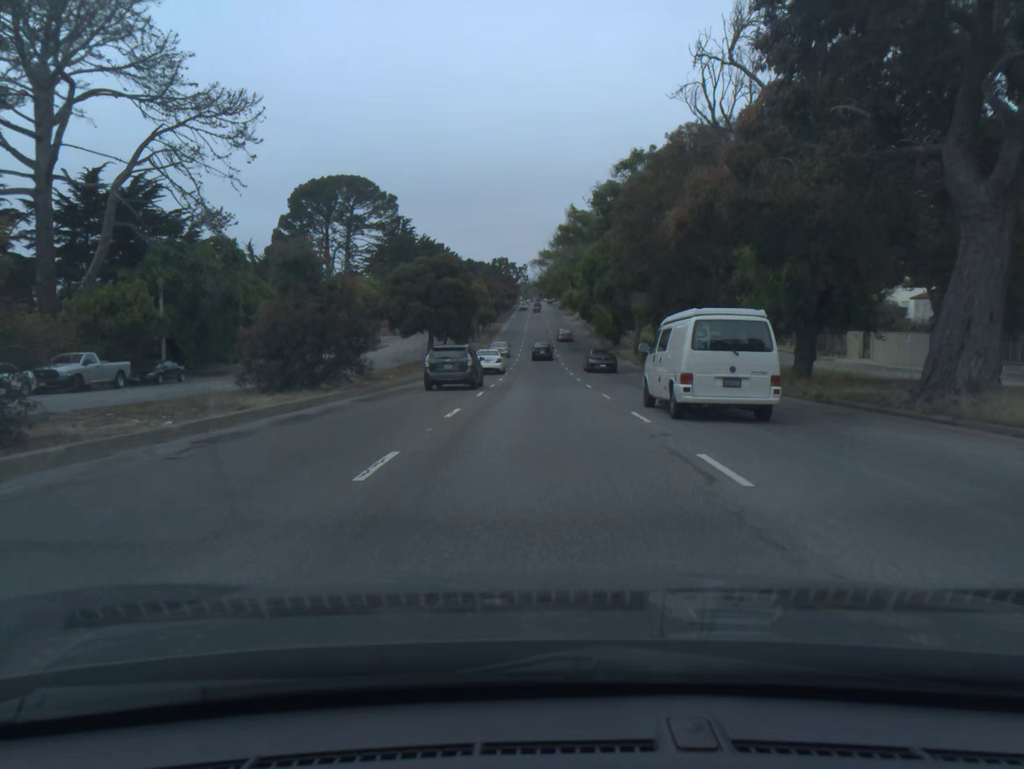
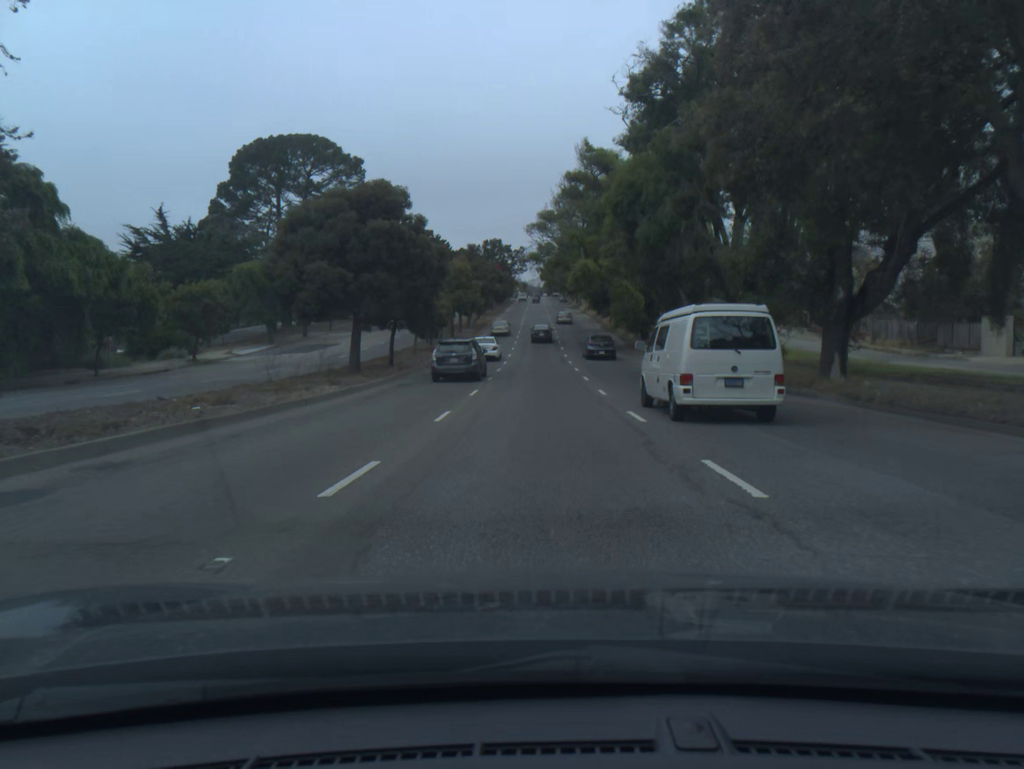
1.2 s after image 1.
(0.0, +22.0) m; 0°
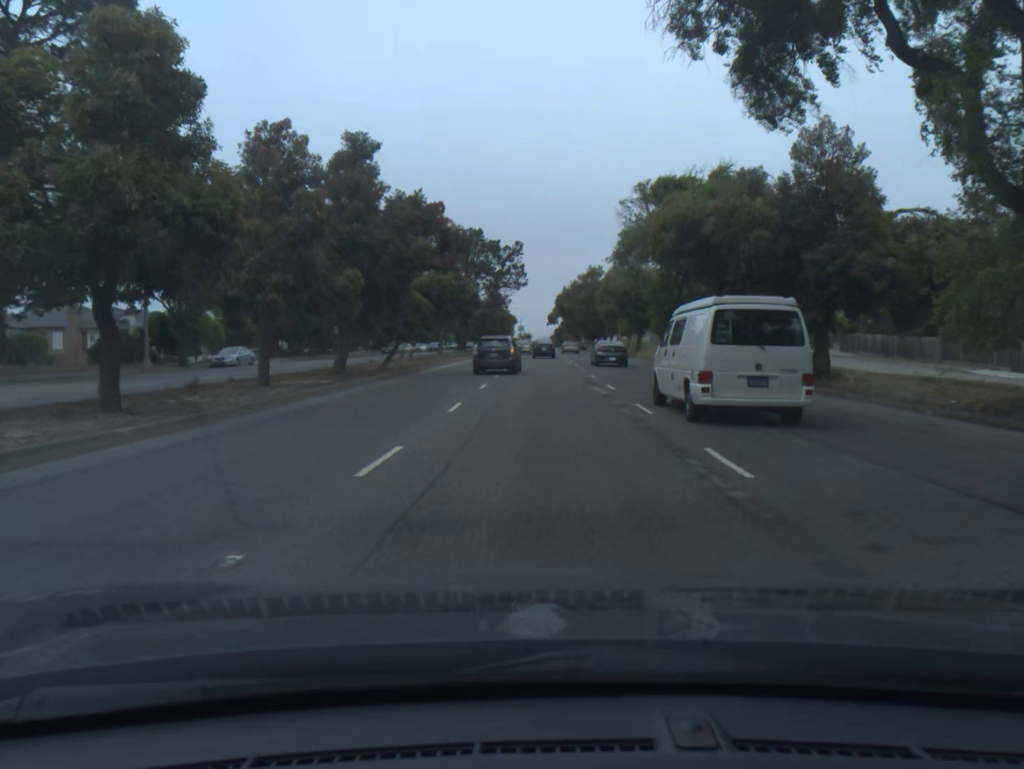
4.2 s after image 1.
(-0.3, +57.6) m; -1°
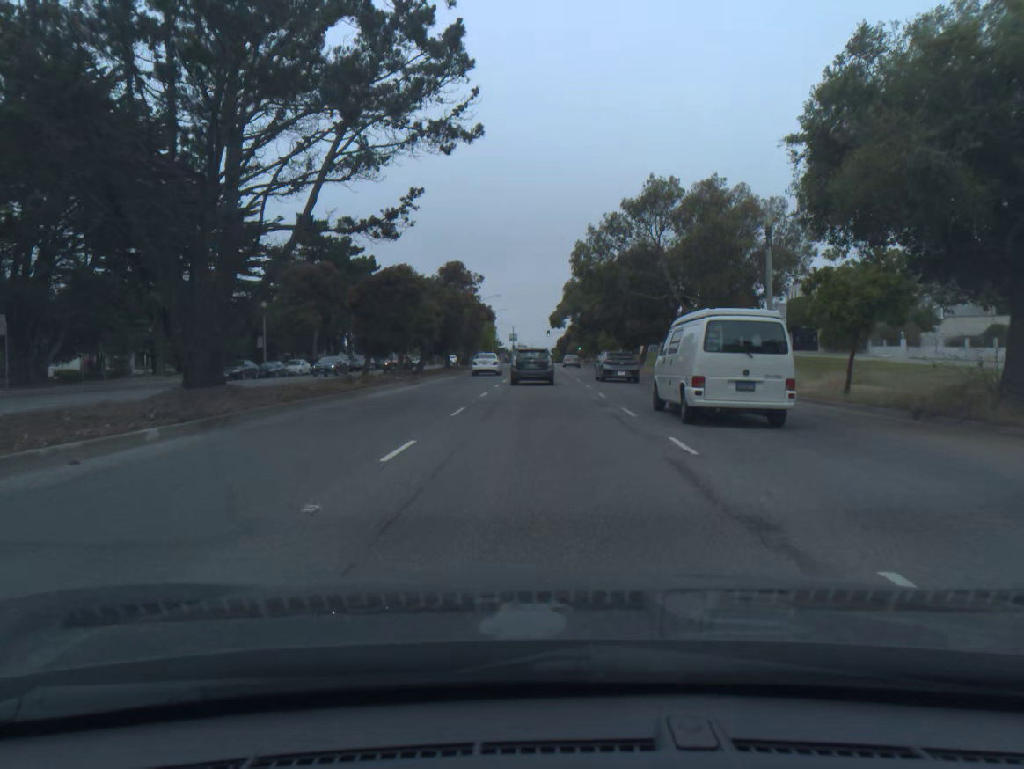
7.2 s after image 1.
(+0.3, +56.1) m; 0°
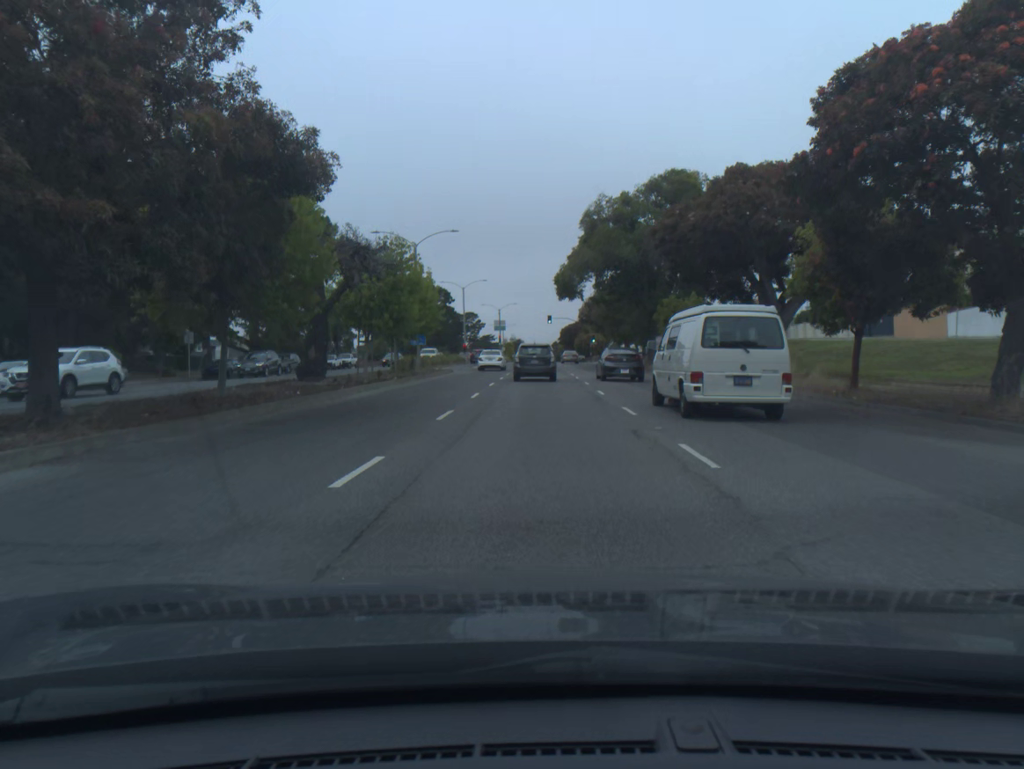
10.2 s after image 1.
(+0.2, +52.2) m; 0°
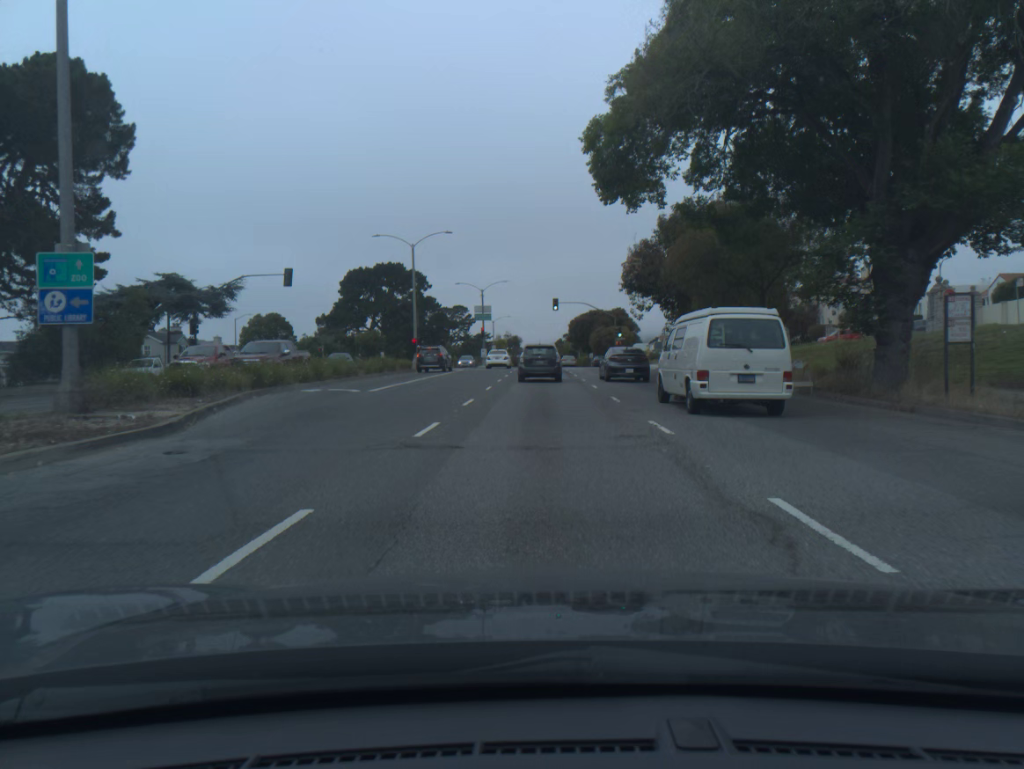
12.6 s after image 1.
(-0.1, +39.1) m; 0°
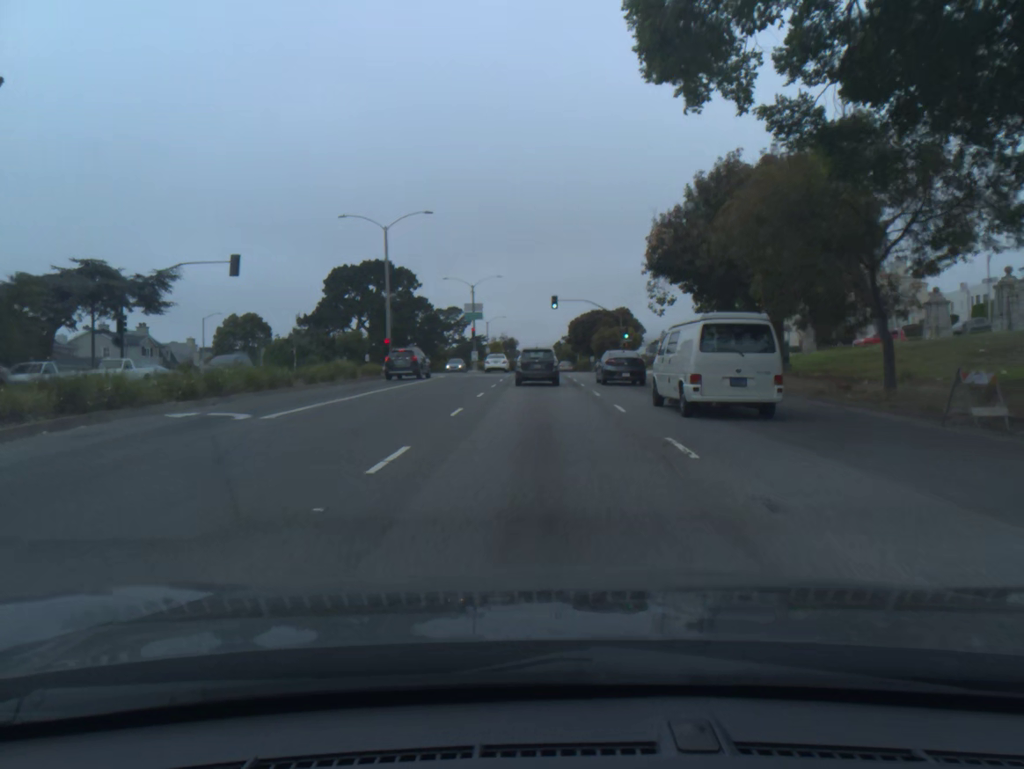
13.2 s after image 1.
(0.0, +9.6) m; 0°
